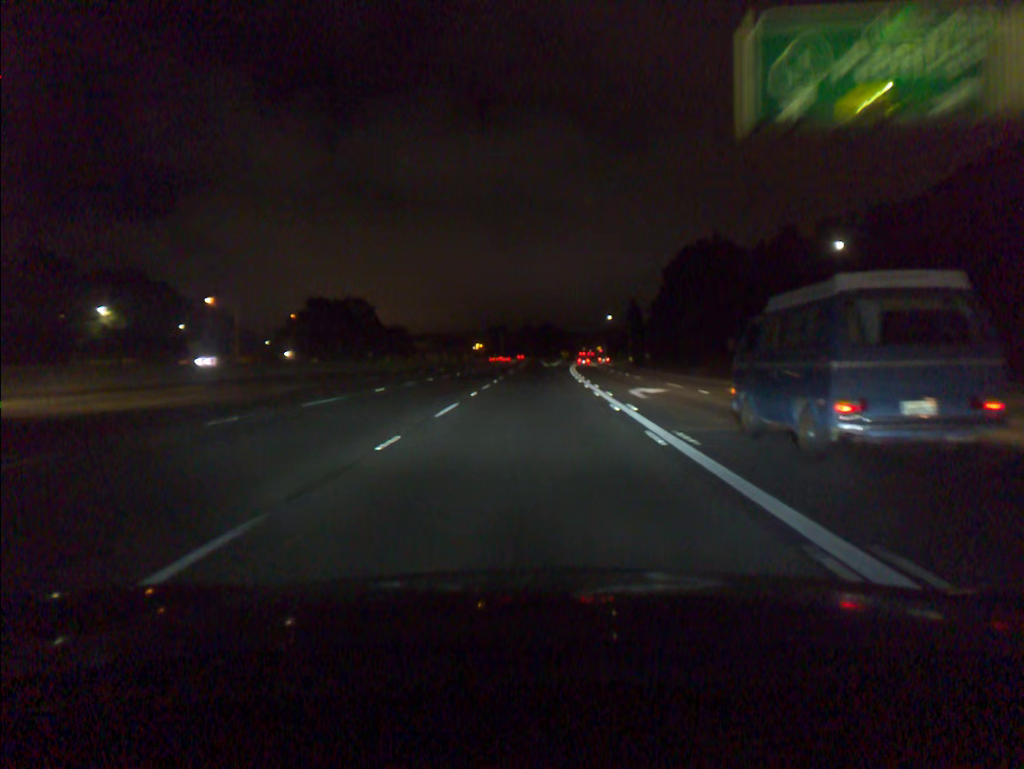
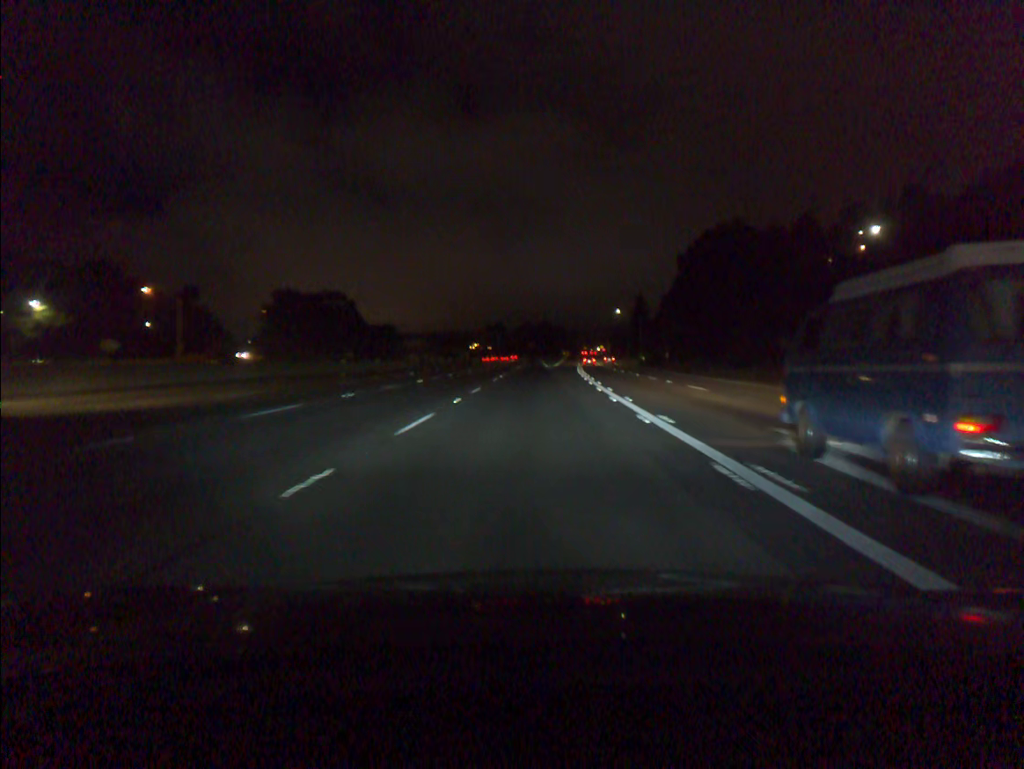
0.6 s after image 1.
(0.0, +18.3) m; 0°
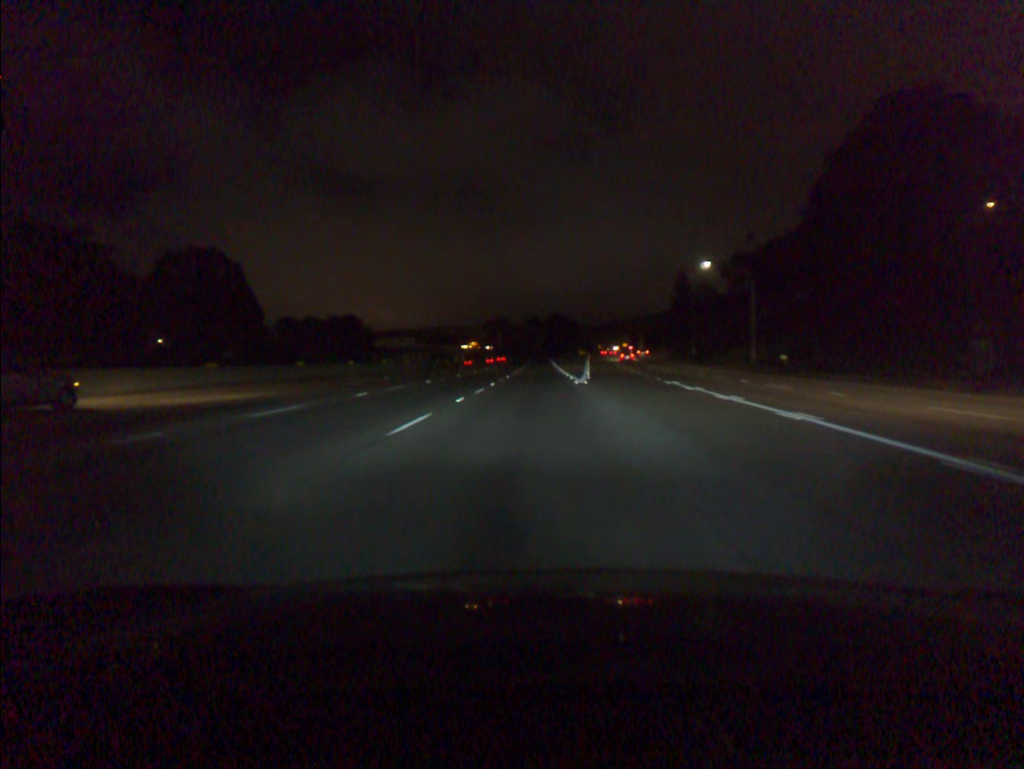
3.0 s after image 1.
(-0.2, +73.1) m; -1°
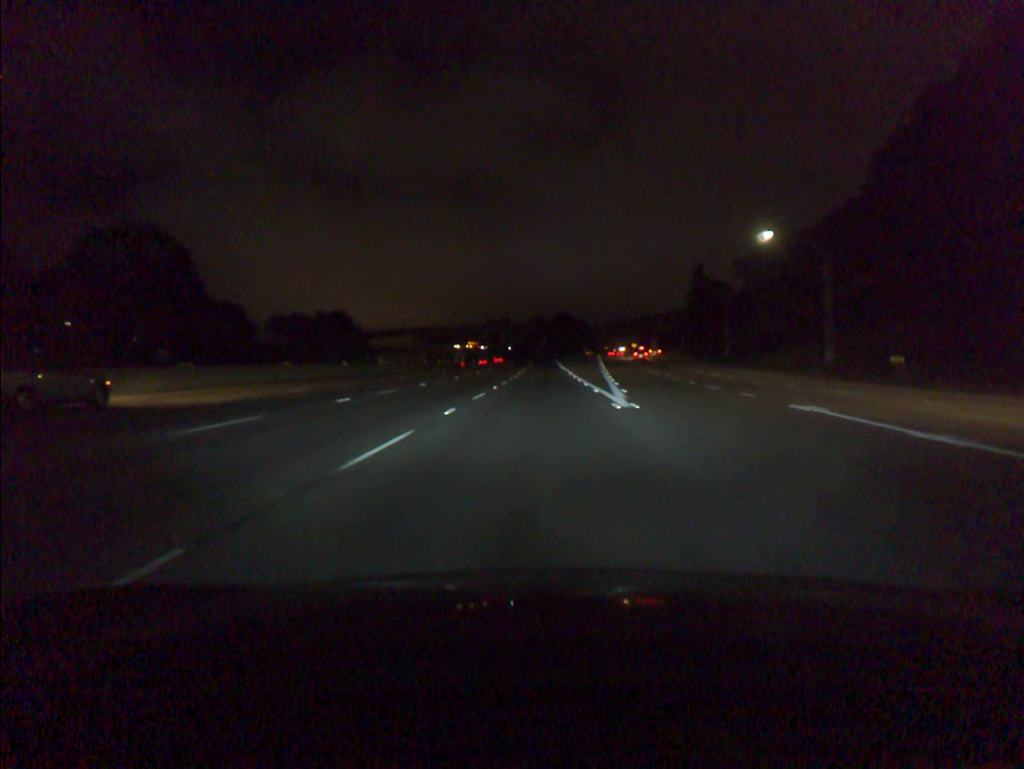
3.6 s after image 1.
(-0.1, +18.3) m; 0°
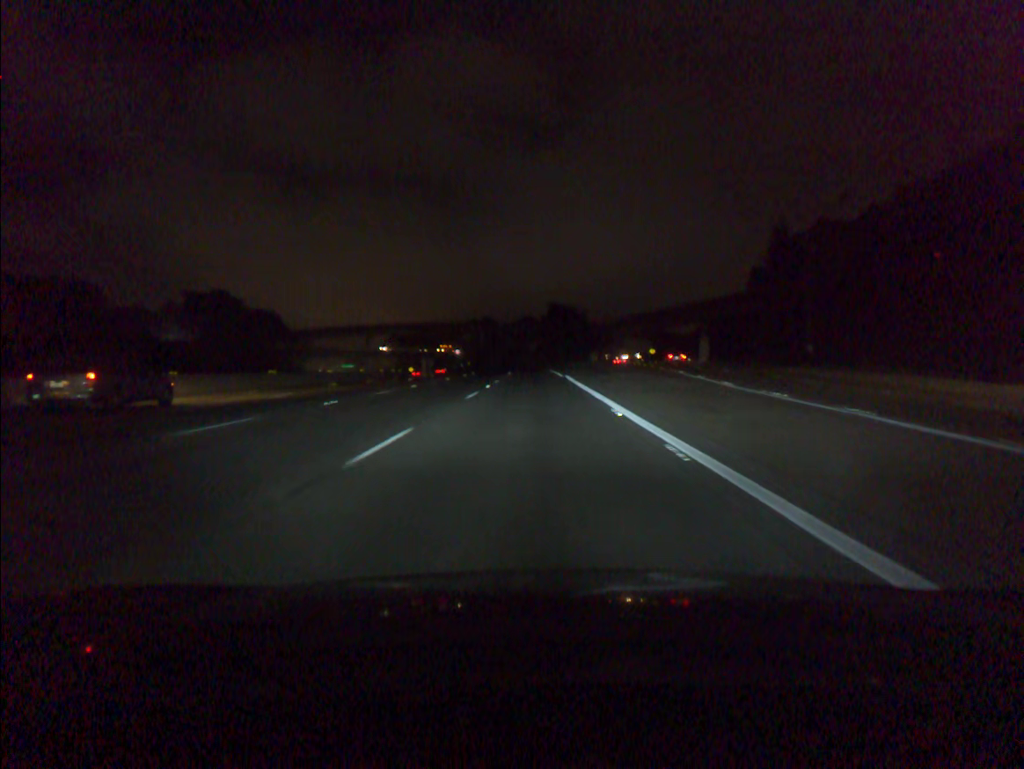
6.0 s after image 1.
(+0.6, +73.0) m; +1°
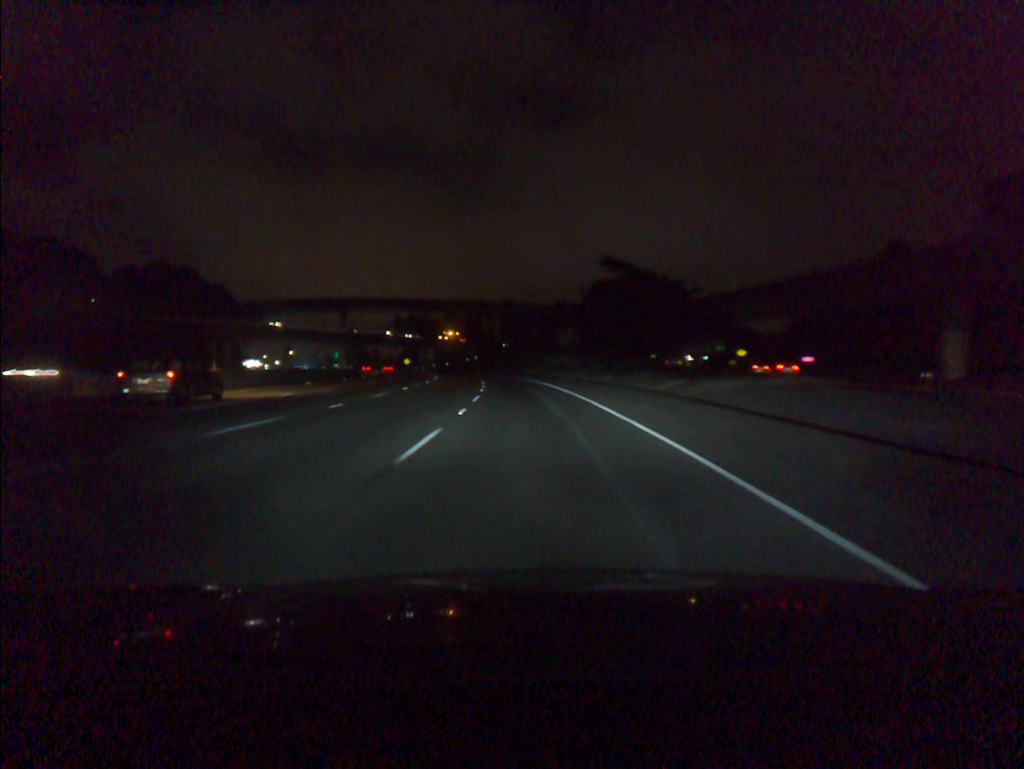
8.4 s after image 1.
(-1.0, +72.7) m; -2°
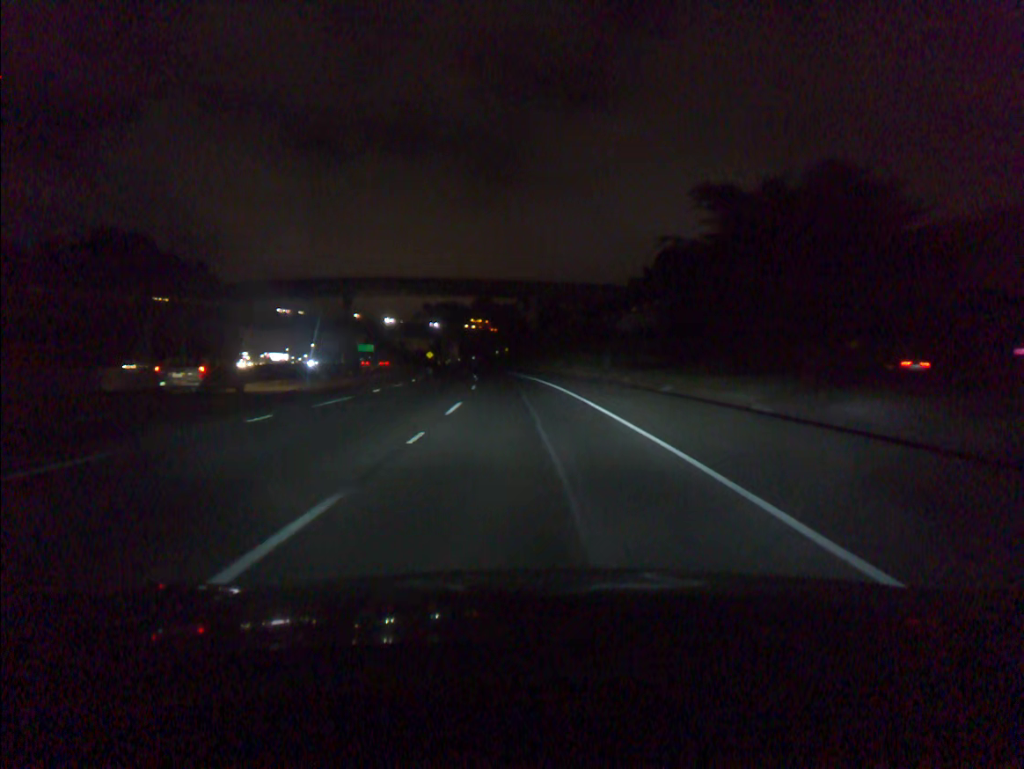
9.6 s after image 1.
(-0.9, +36.4) m; -3°
